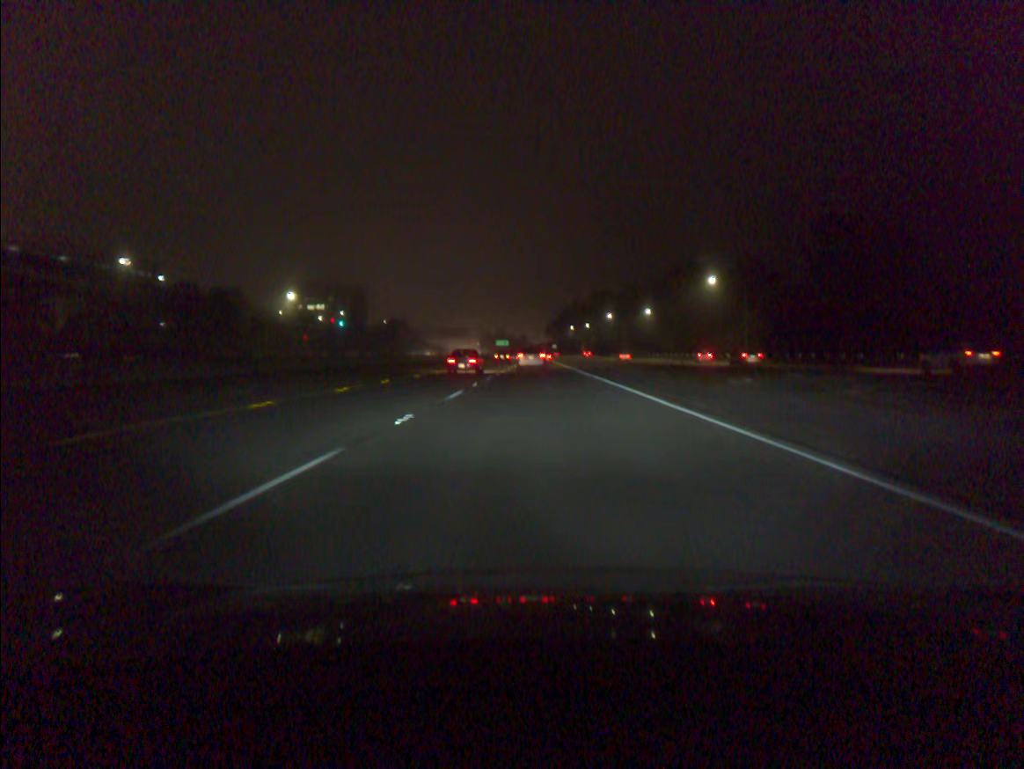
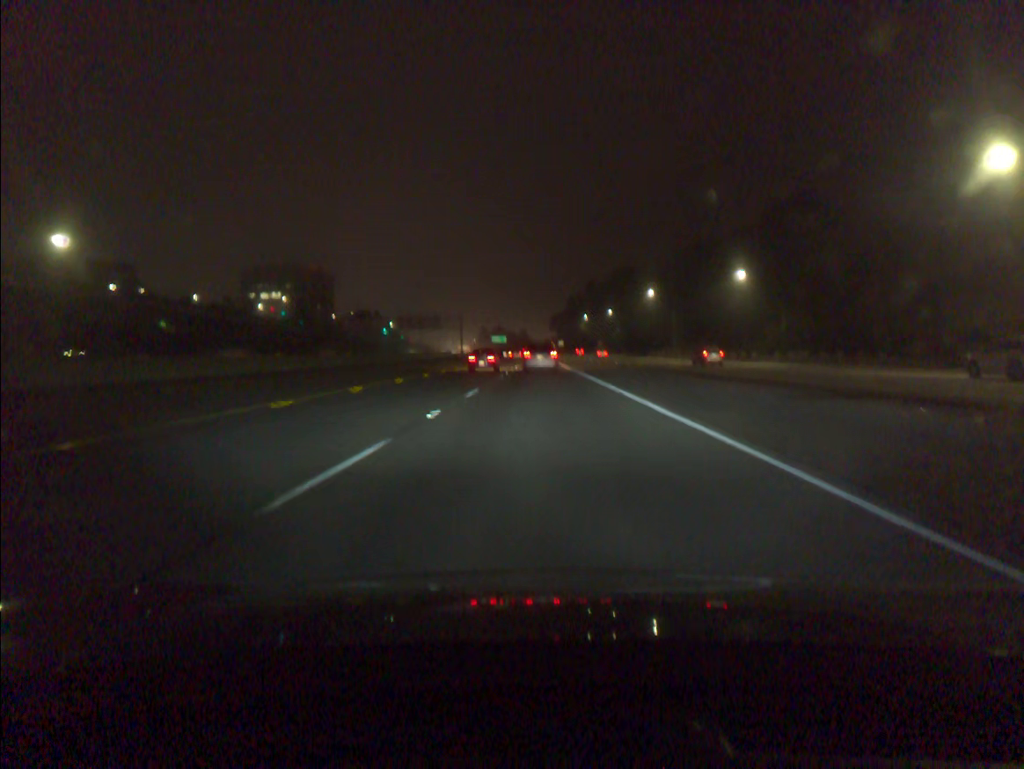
(0.0, +73.0) m; 0°
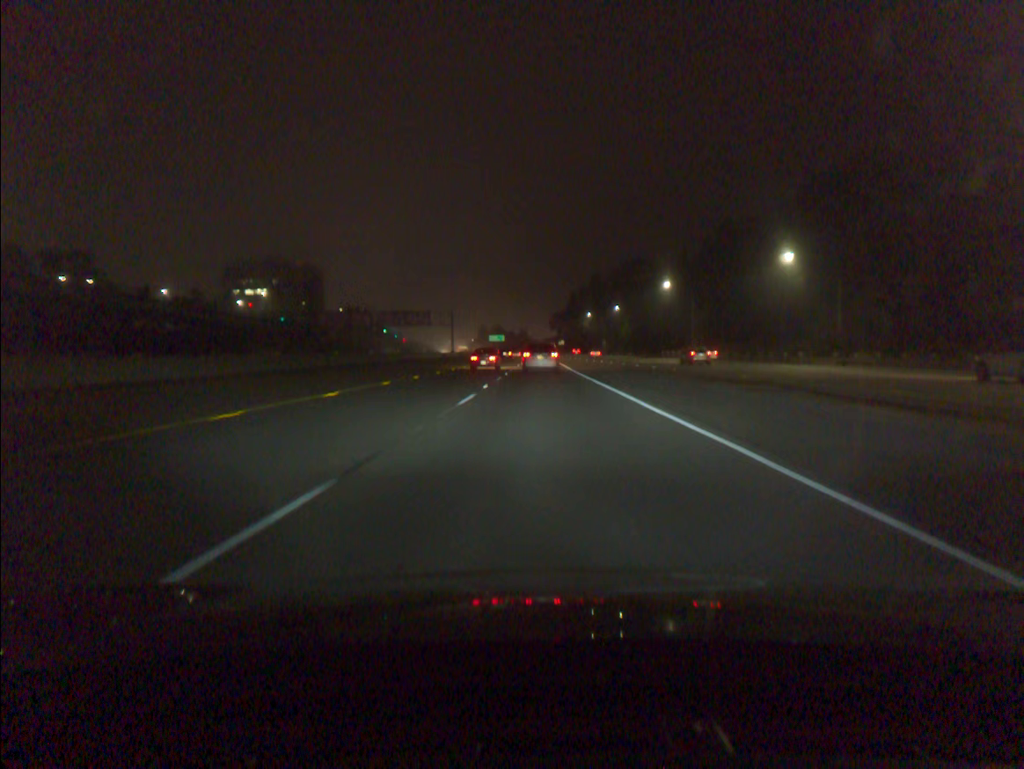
(0.0, +17.6) m; 0°
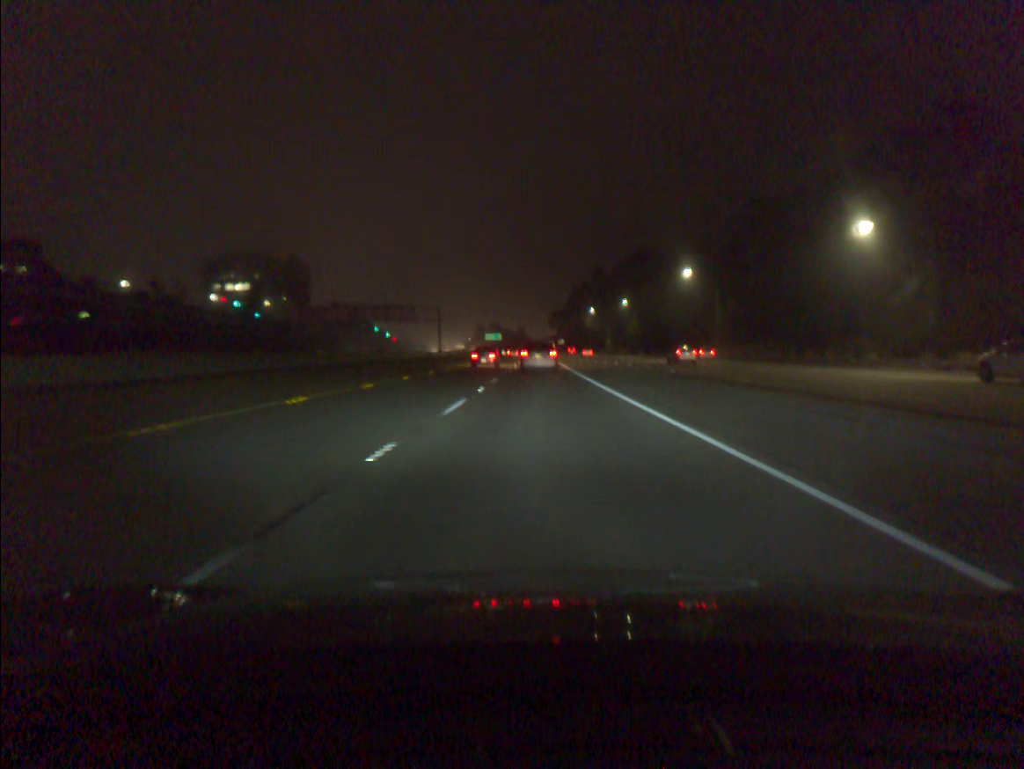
(0.0, +17.3) m; 0°
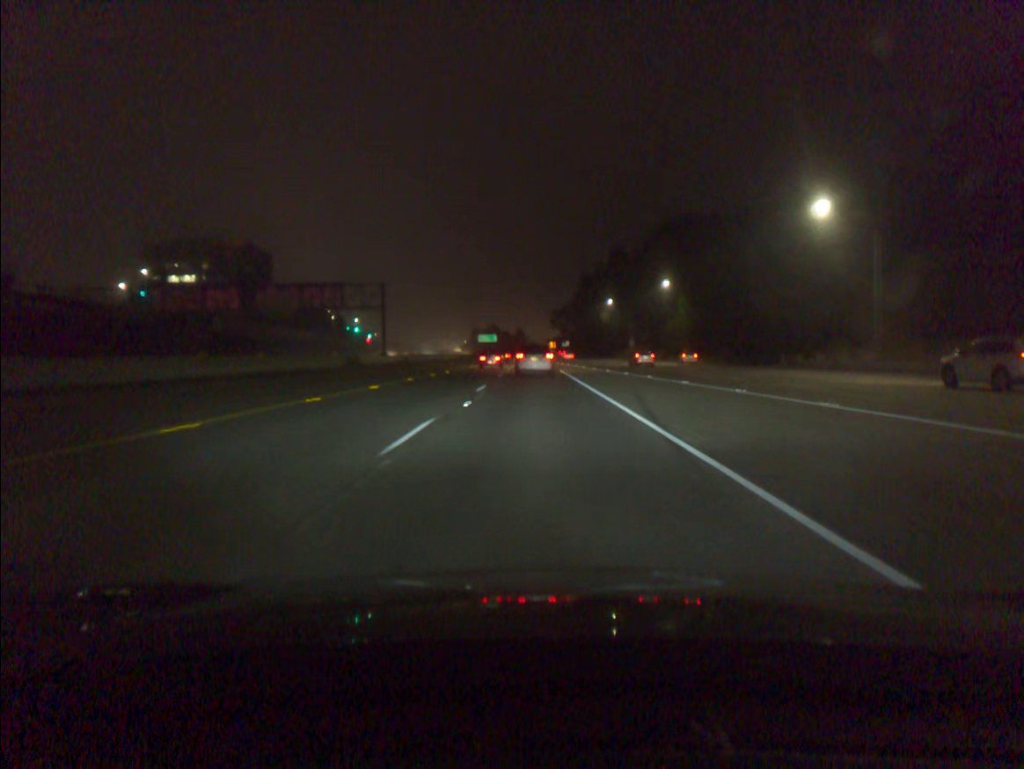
(+0.1, +50.3) m; 0°
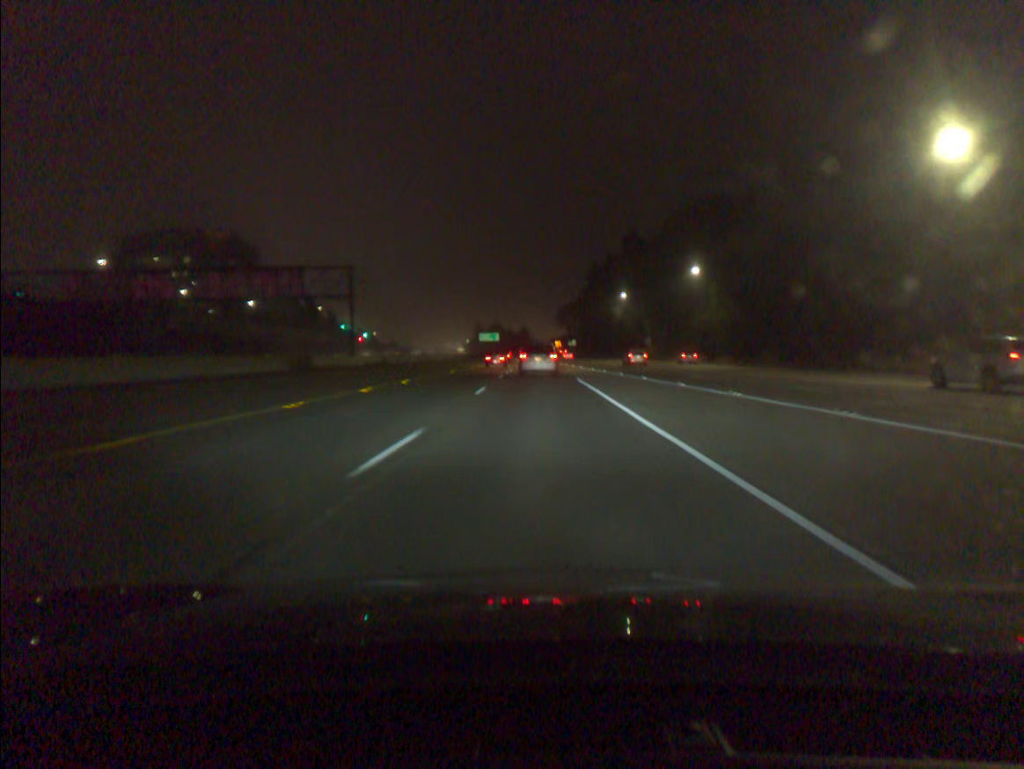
(0.0, +16.4) m; 0°
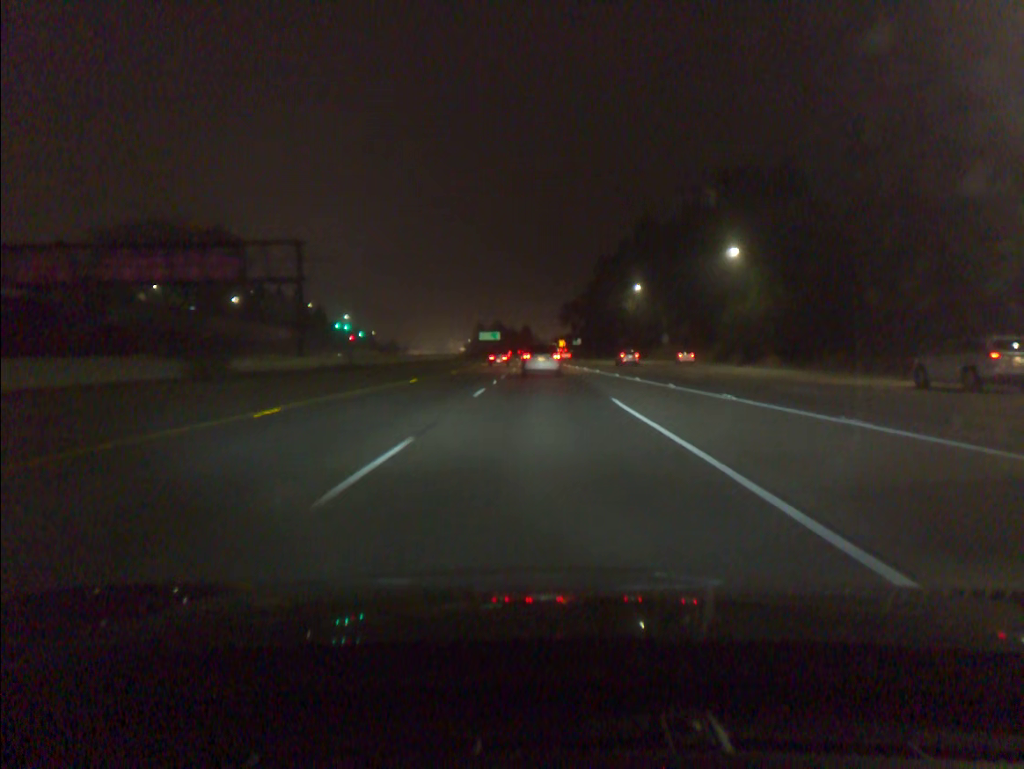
(0.0, +16.2) m; 0°
